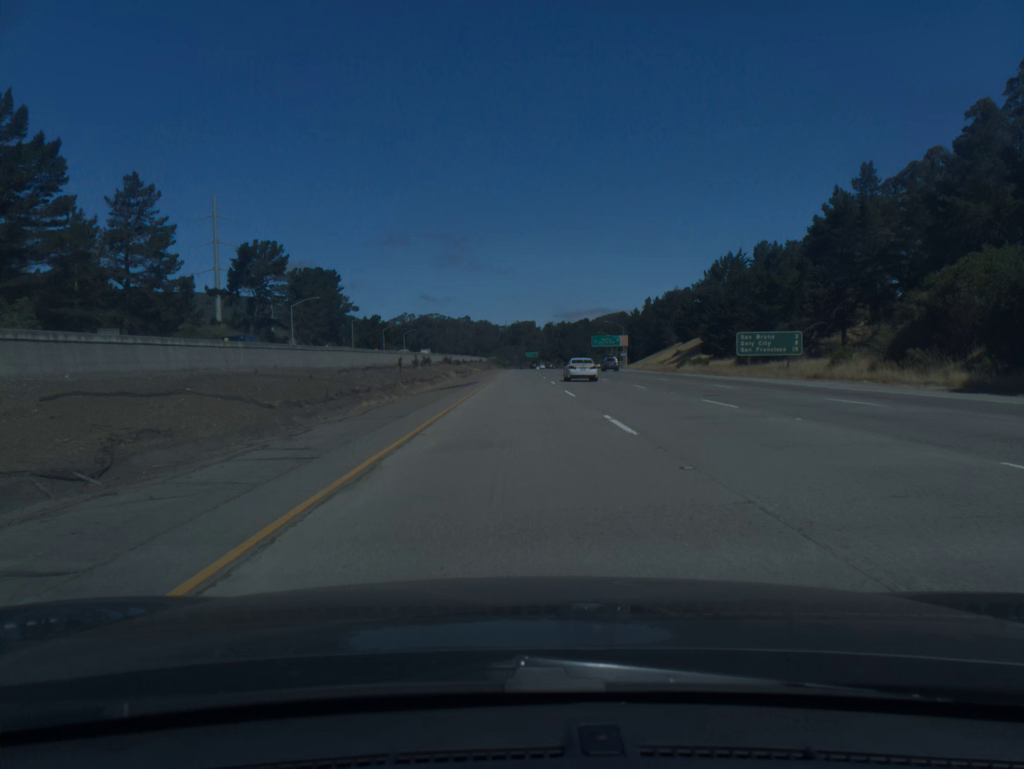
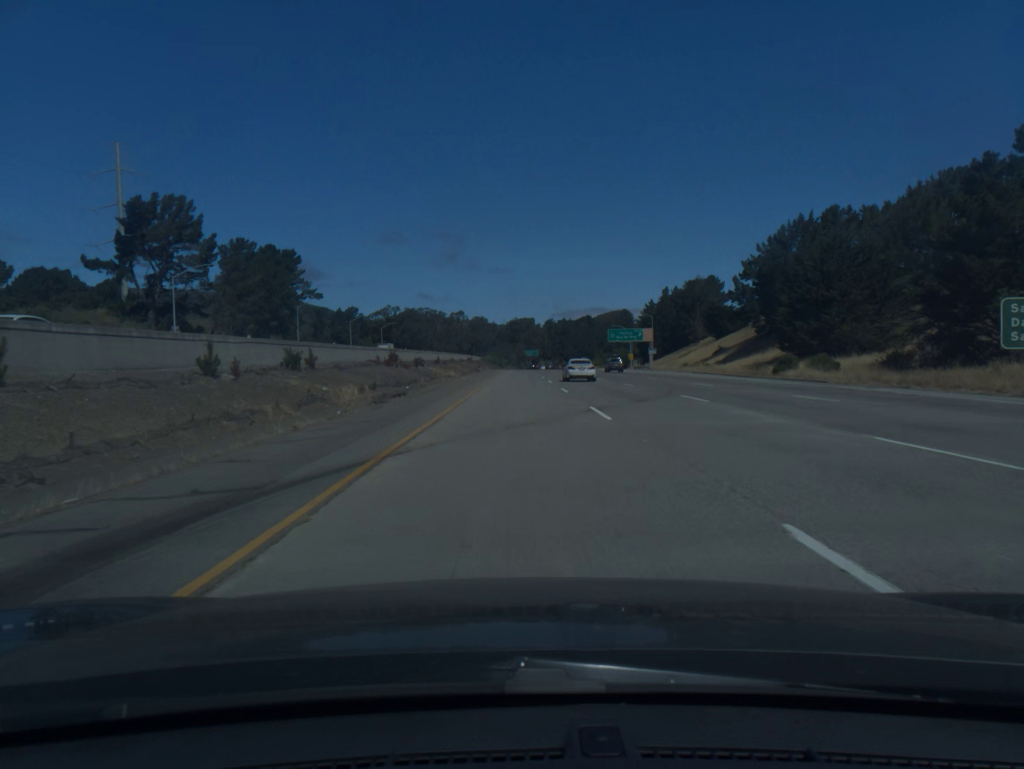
(0.0, +40.6) m; 0°
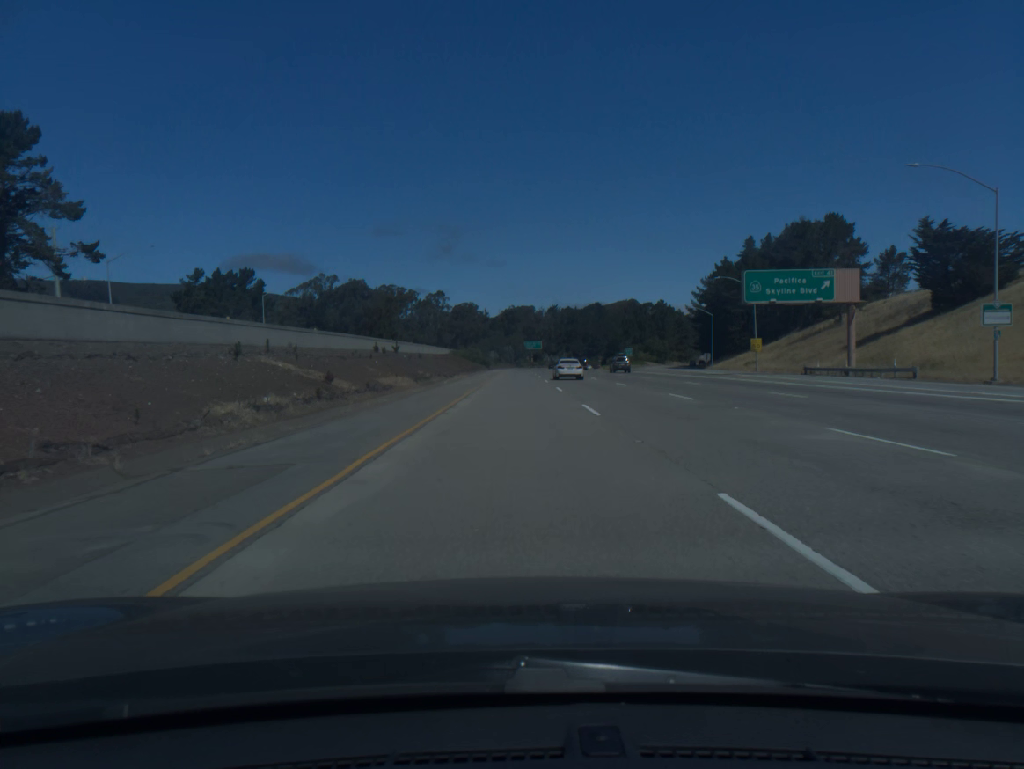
(+0.3, +101.1) m; 0°
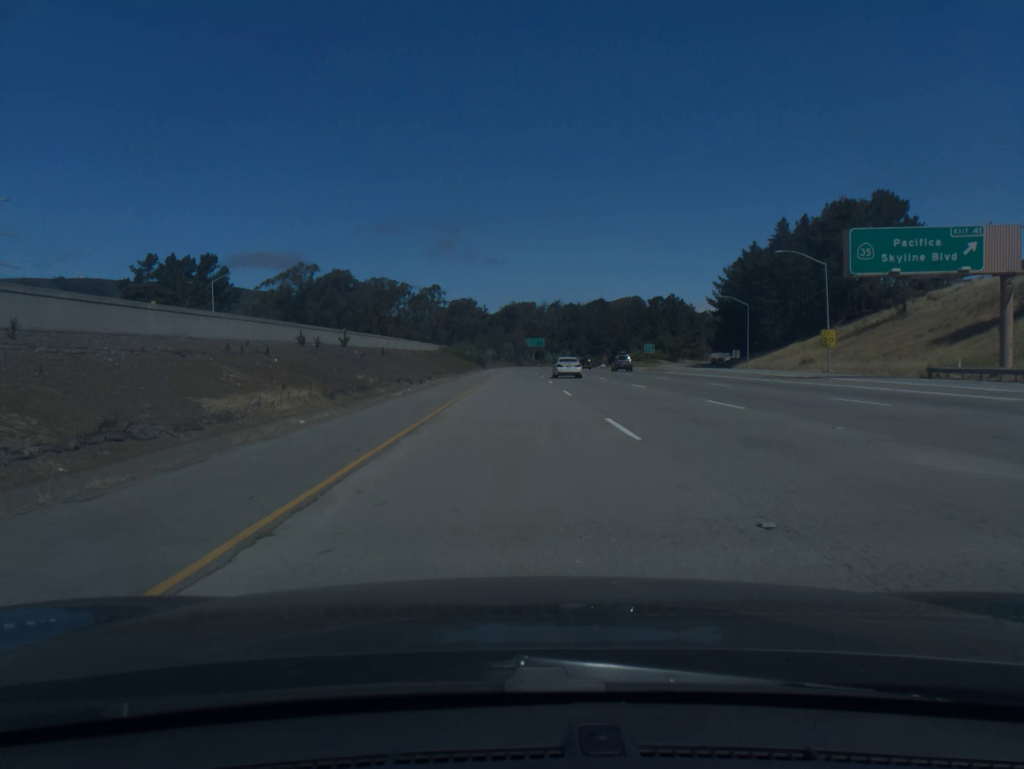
(0.0, +20.2) m; 0°
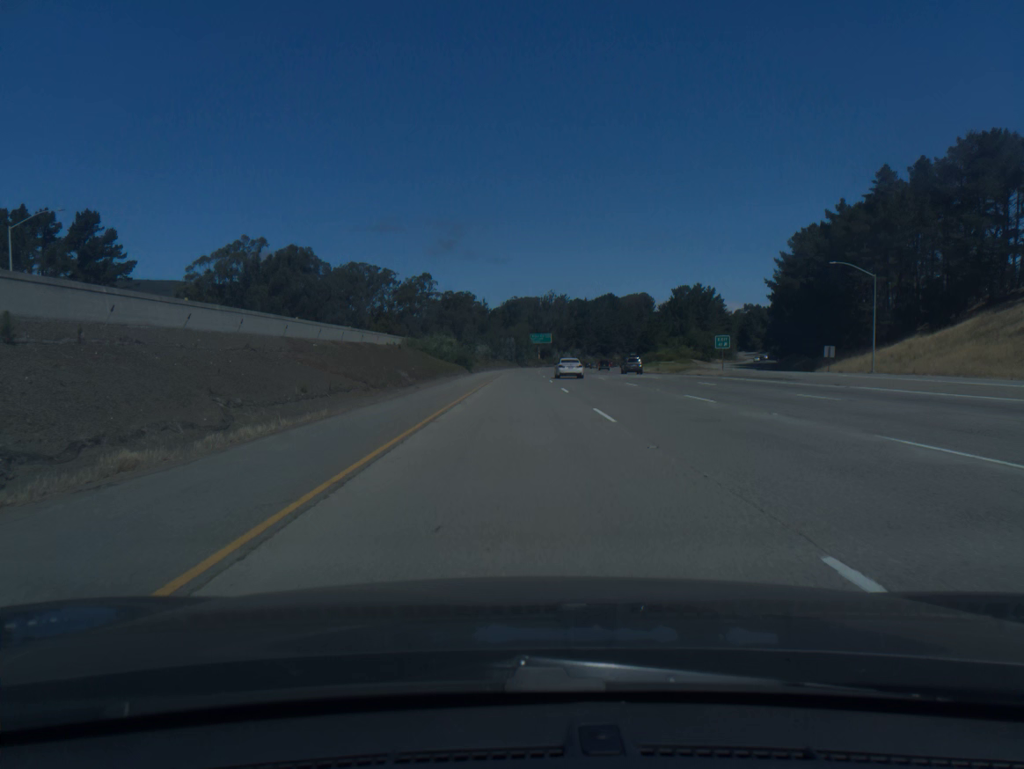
(-0.1, +40.5) m; 0°
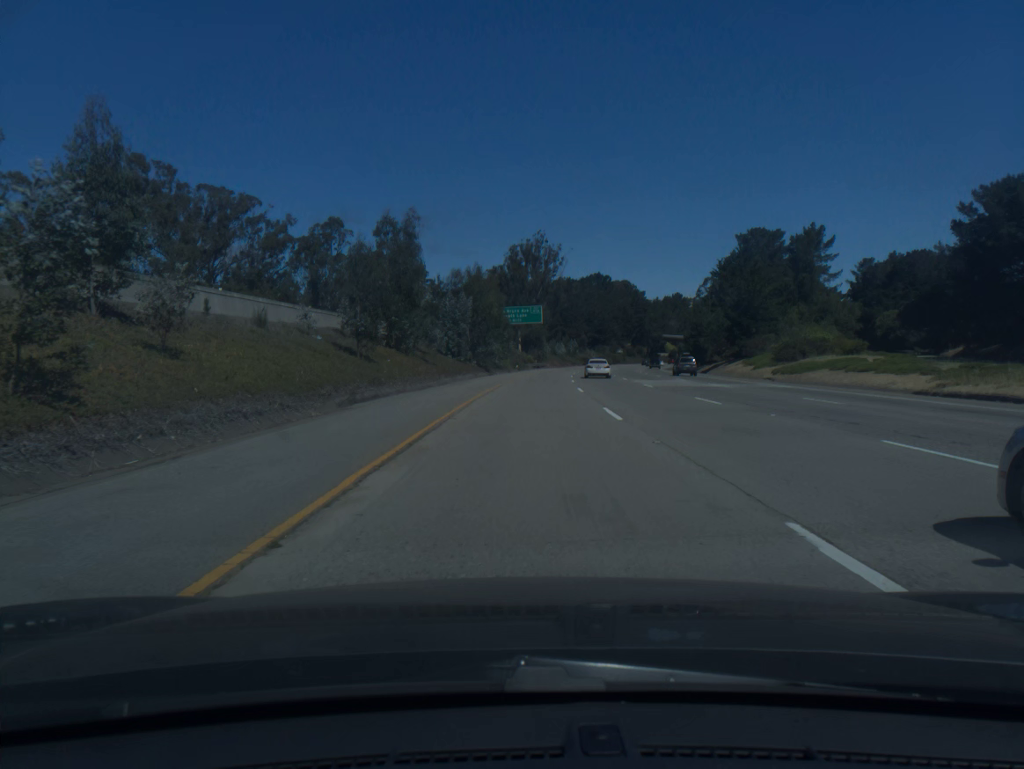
(+0.7, +101.4) m; +2°
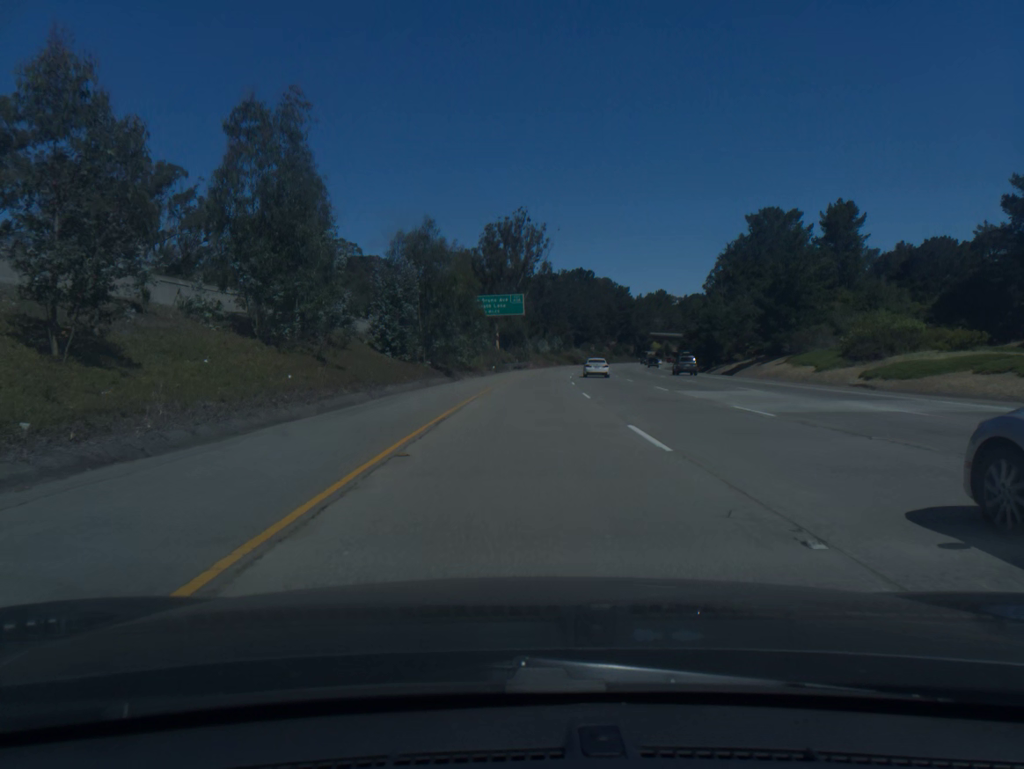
(+0.3, +20.2) m; +2°
